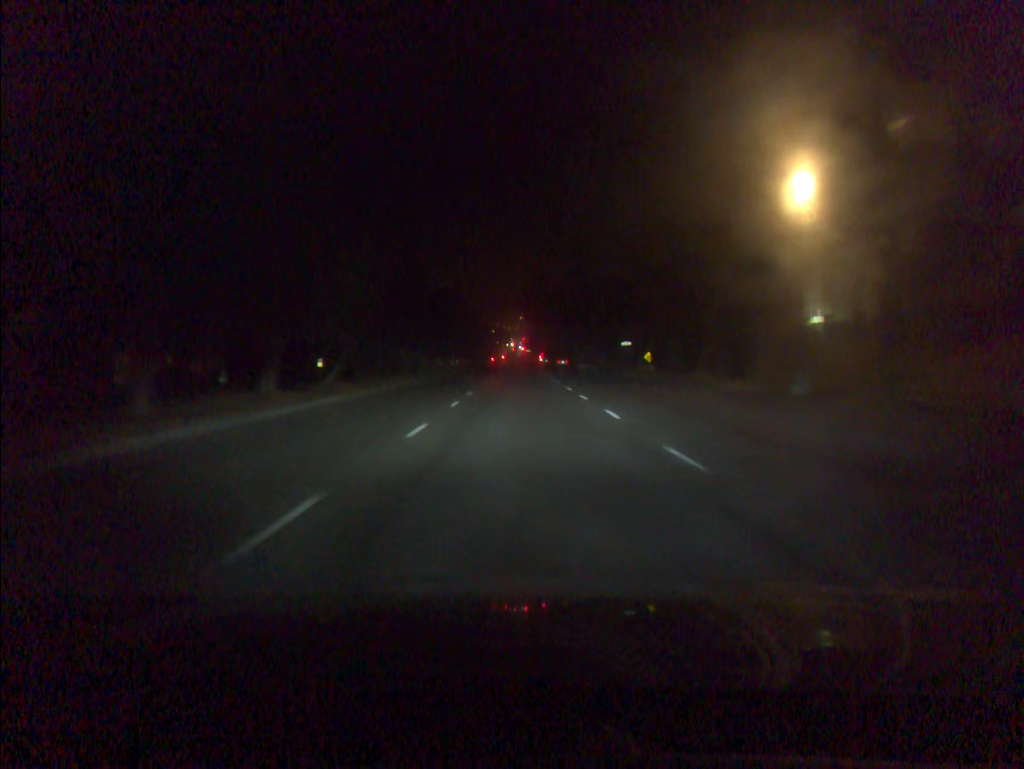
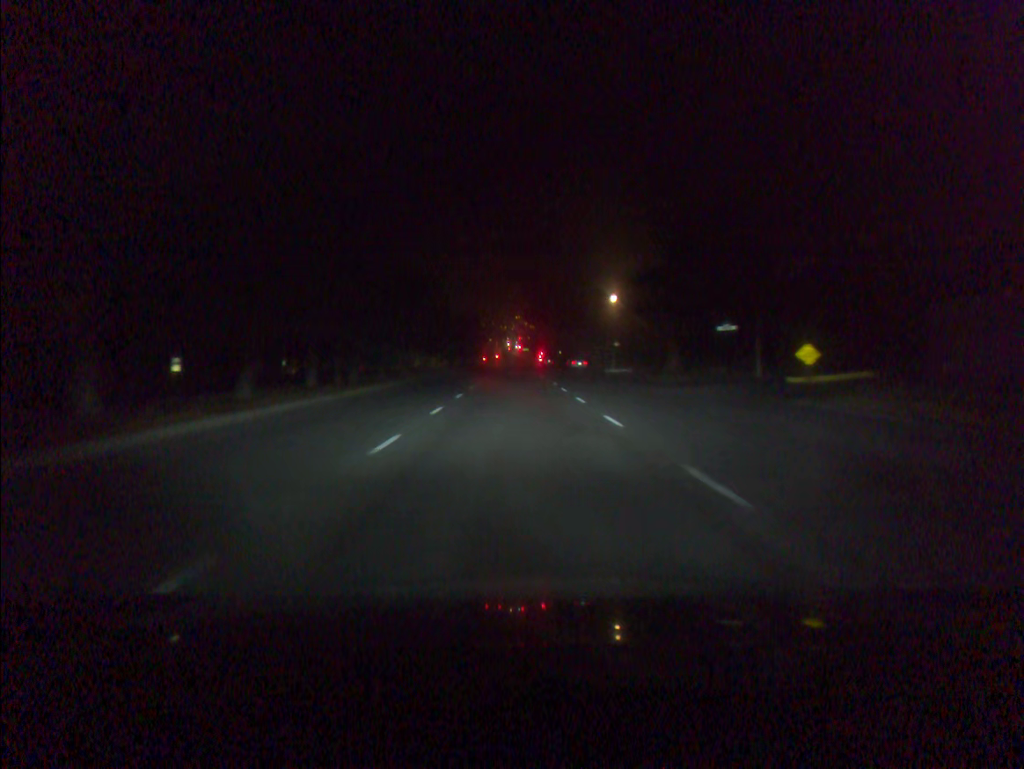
(+0.1, +38.5) m; 0°
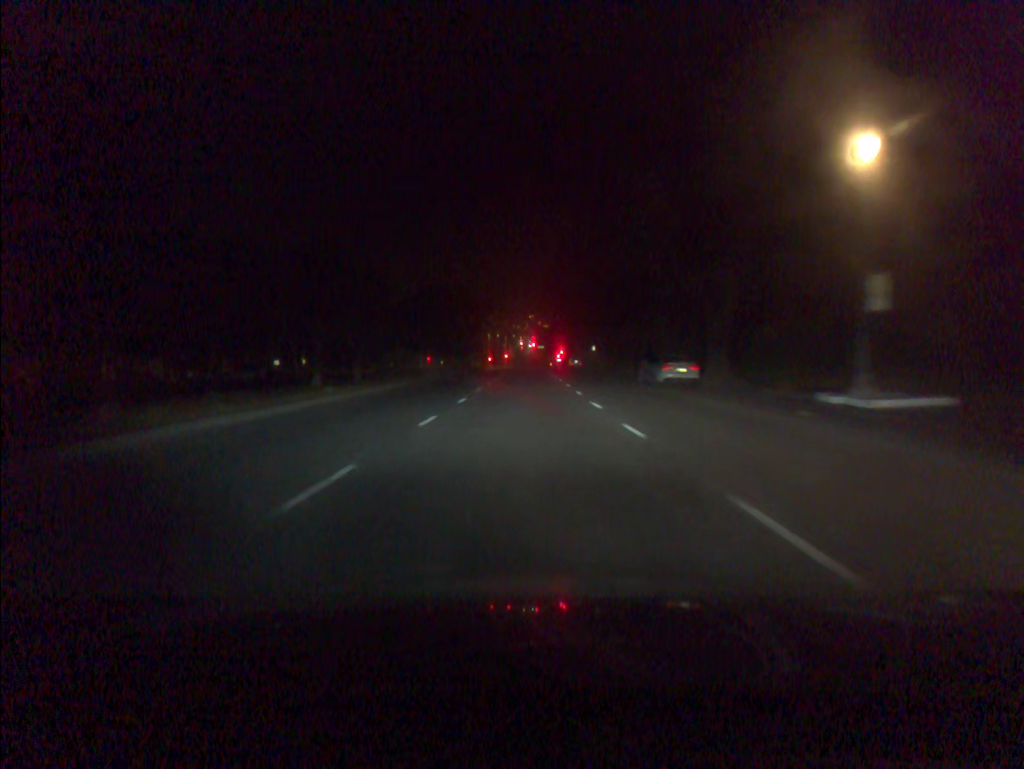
(-0.1, +46.6) m; -1°
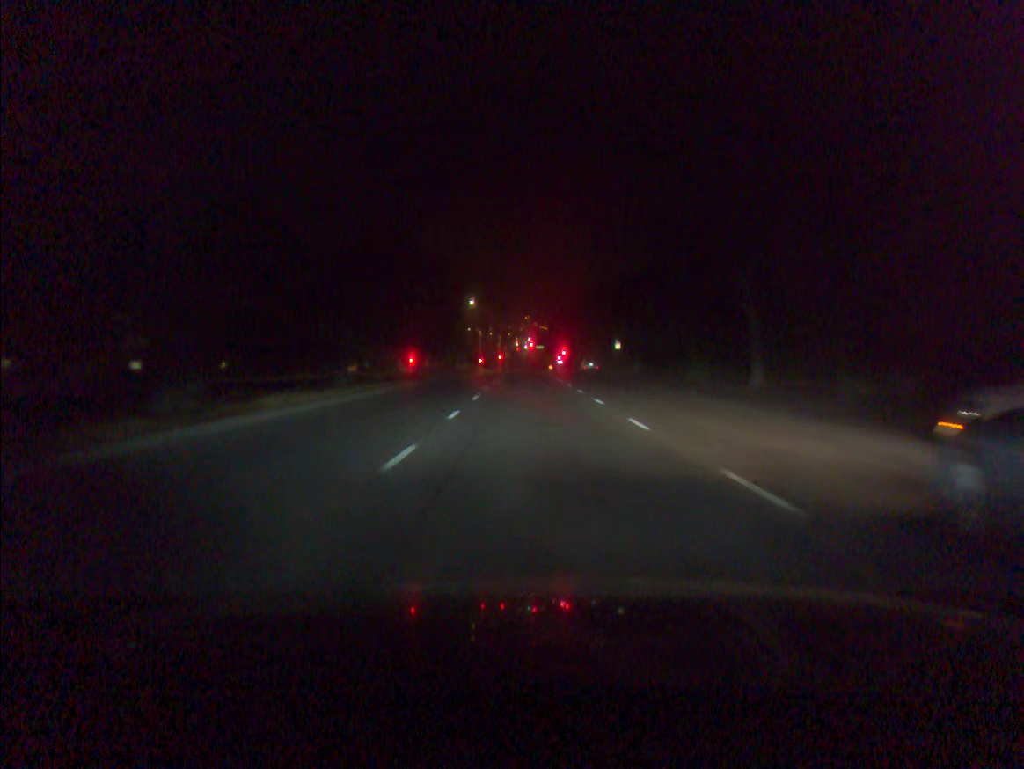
(0.0, +27.2) m; 0°
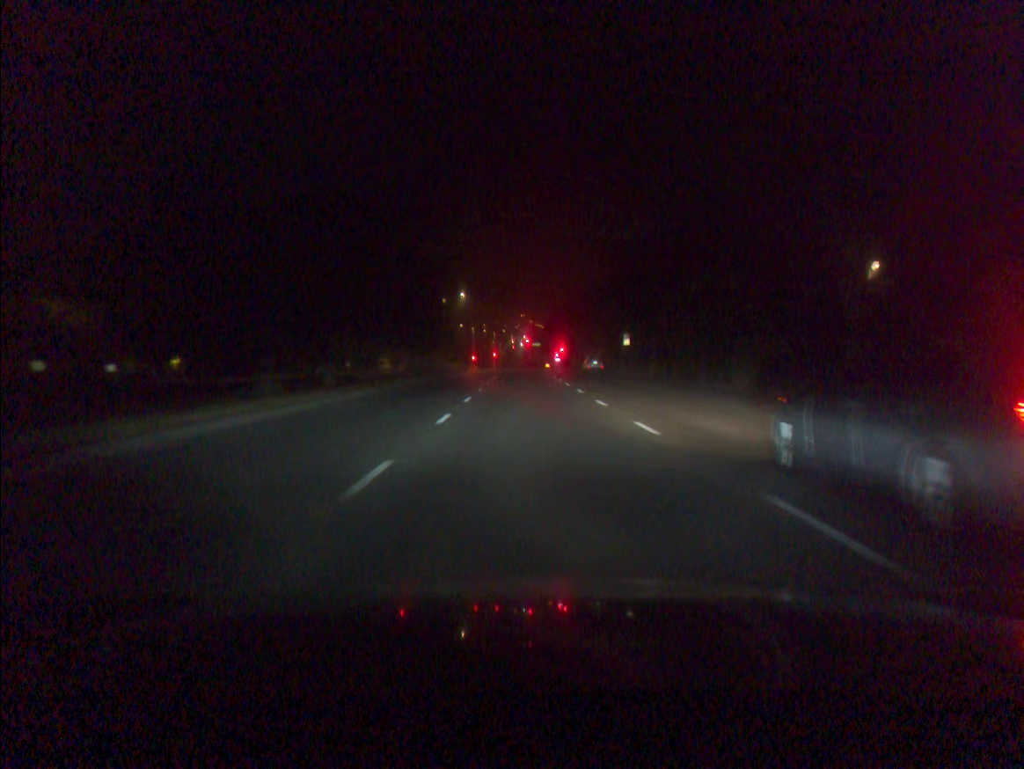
(0.0, +8.9) m; 0°
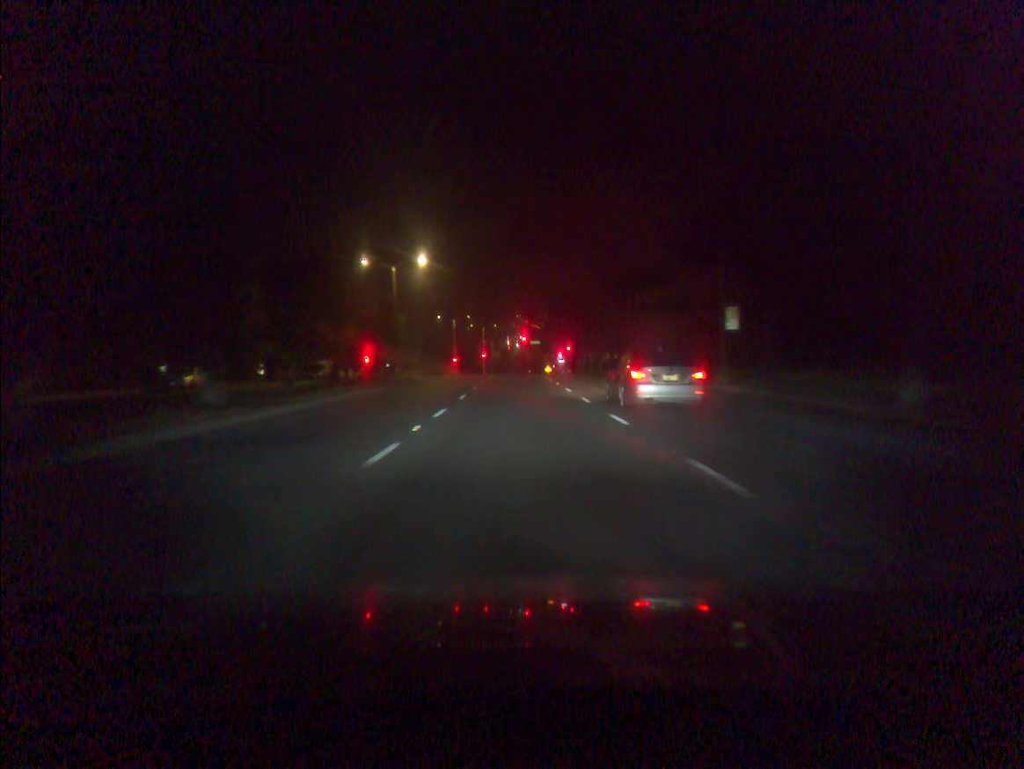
(+0.2, +34.3) m; 0°
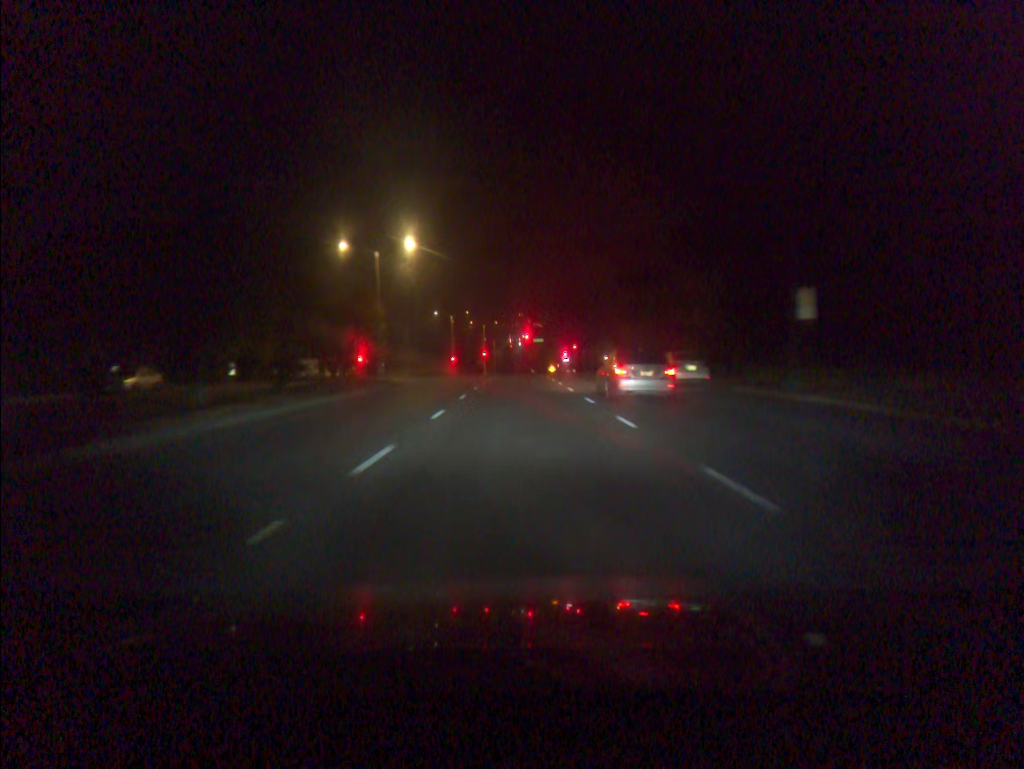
(0.0, +8.1) m; 0°
